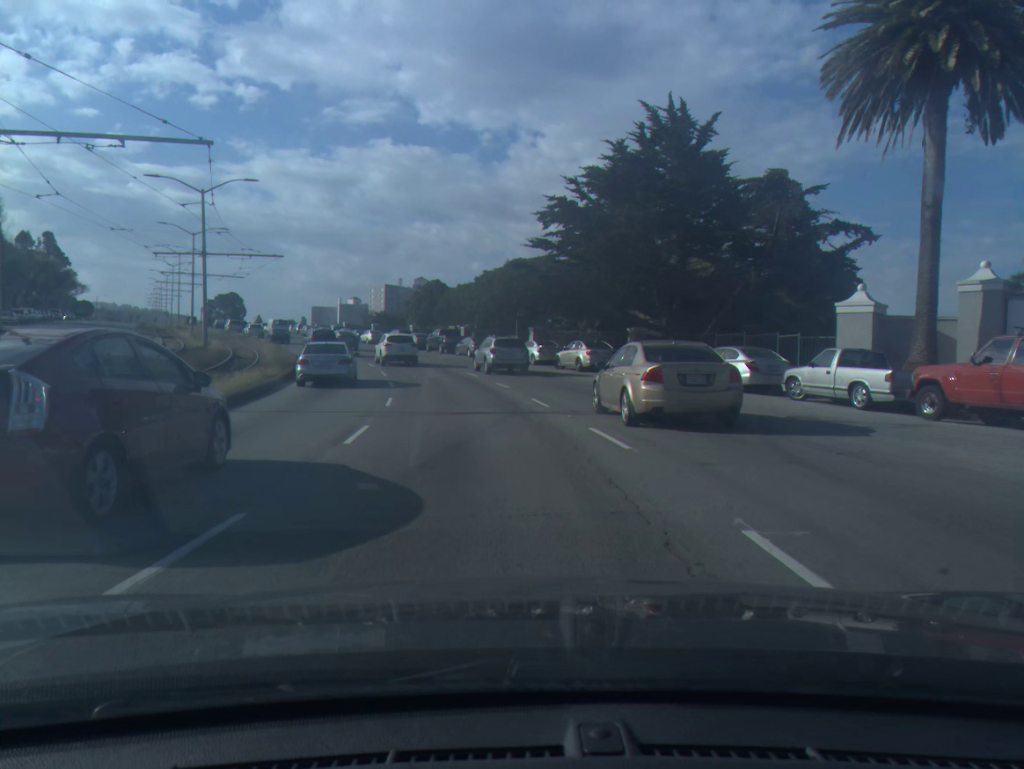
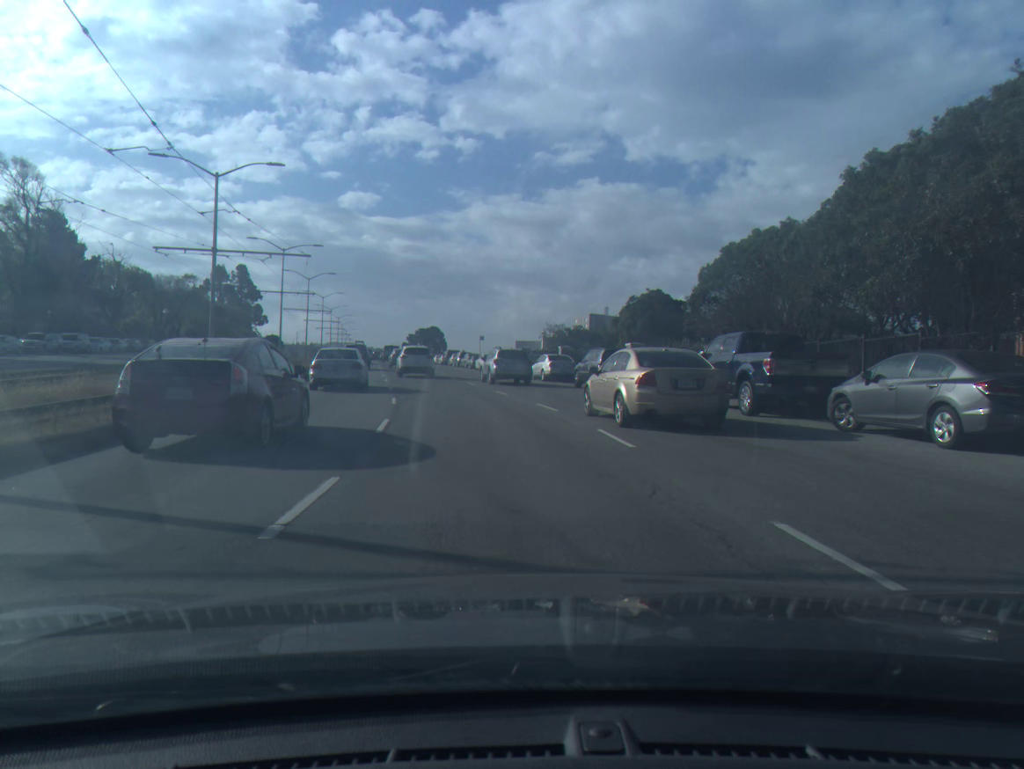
(-6.1, +42.7) m; -15°
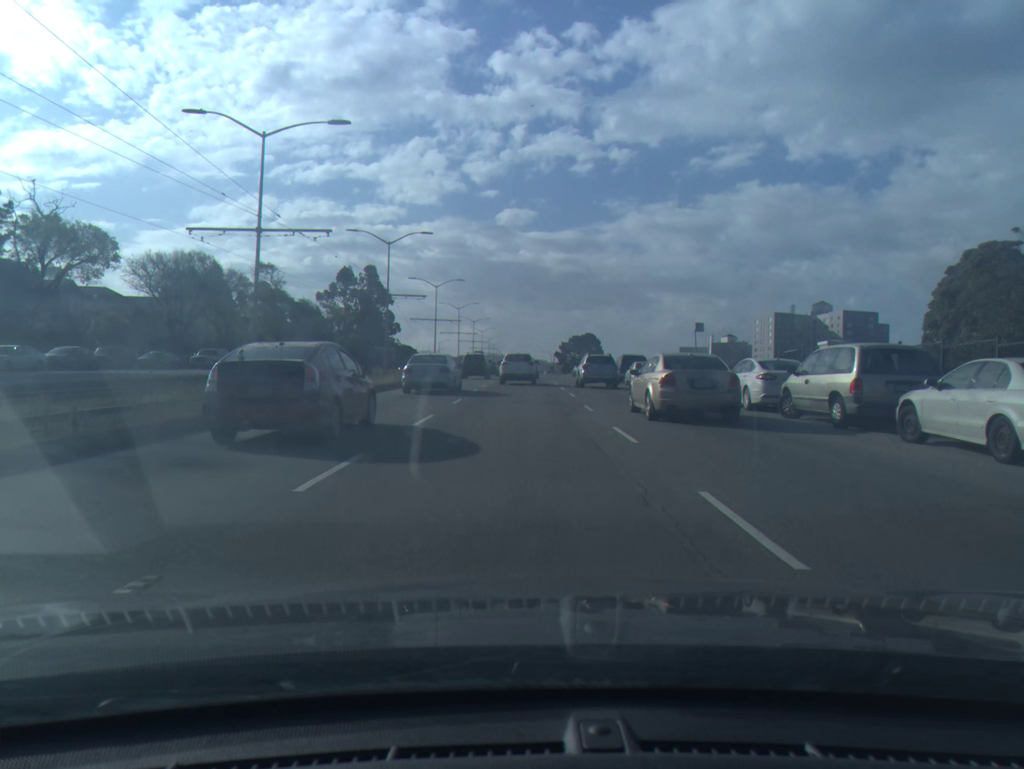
(-4.8, +42.5) m; -11°
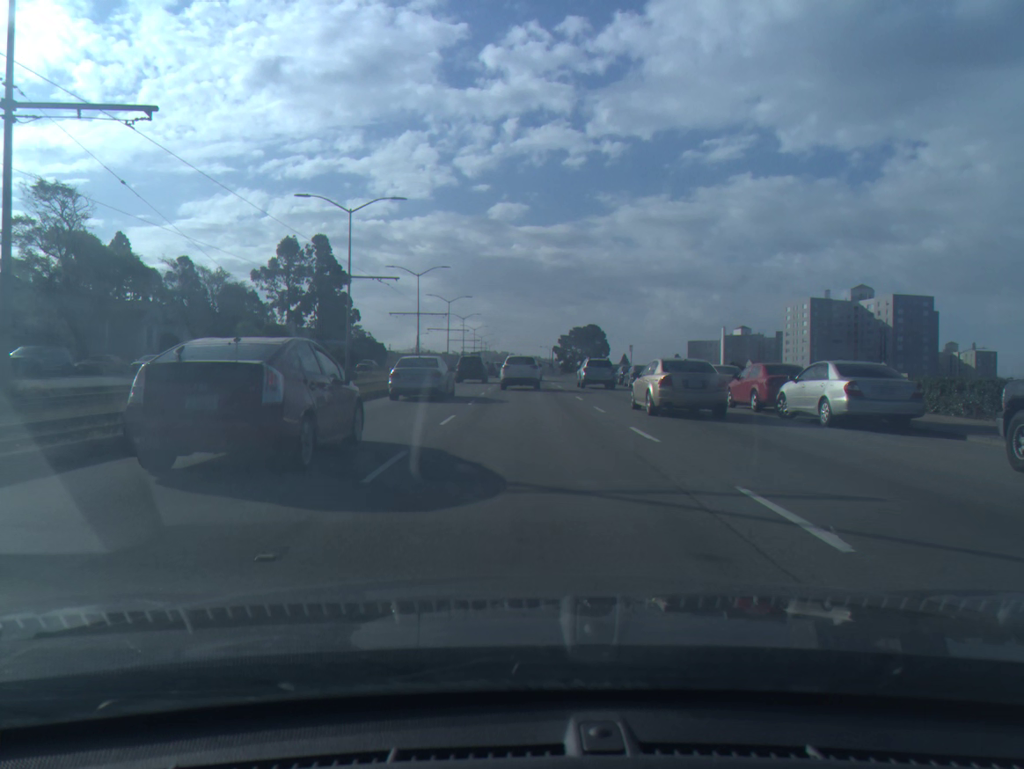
(0.0, +43.3) m; +1°
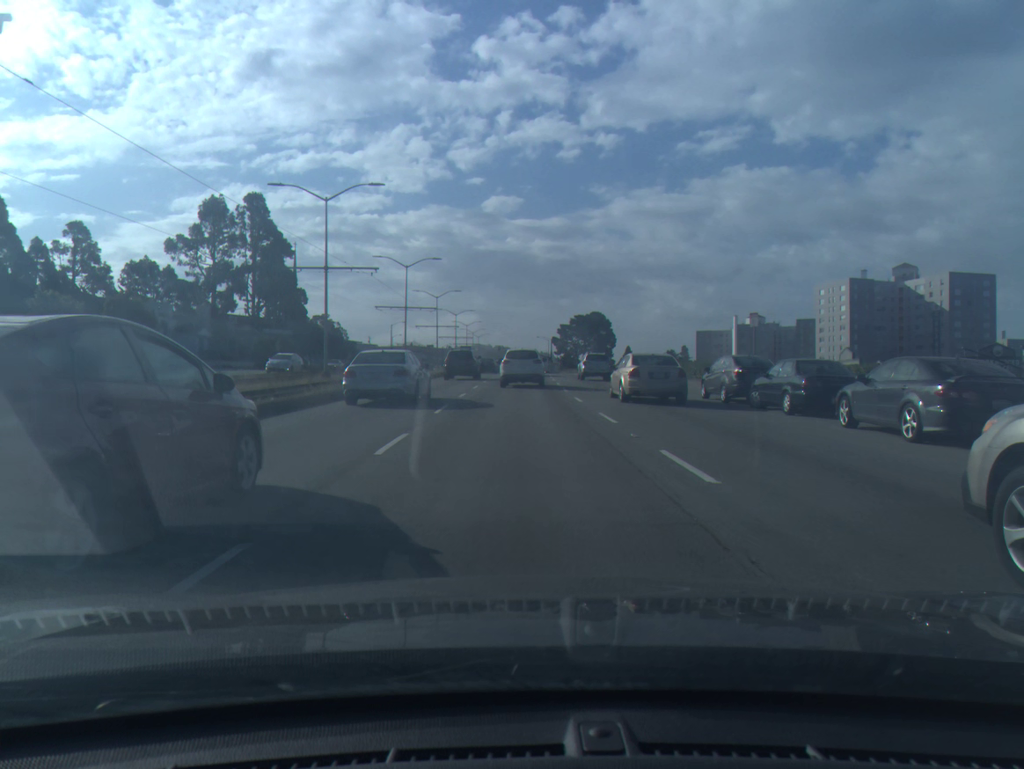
(+0.3, +34.8) m; 0°
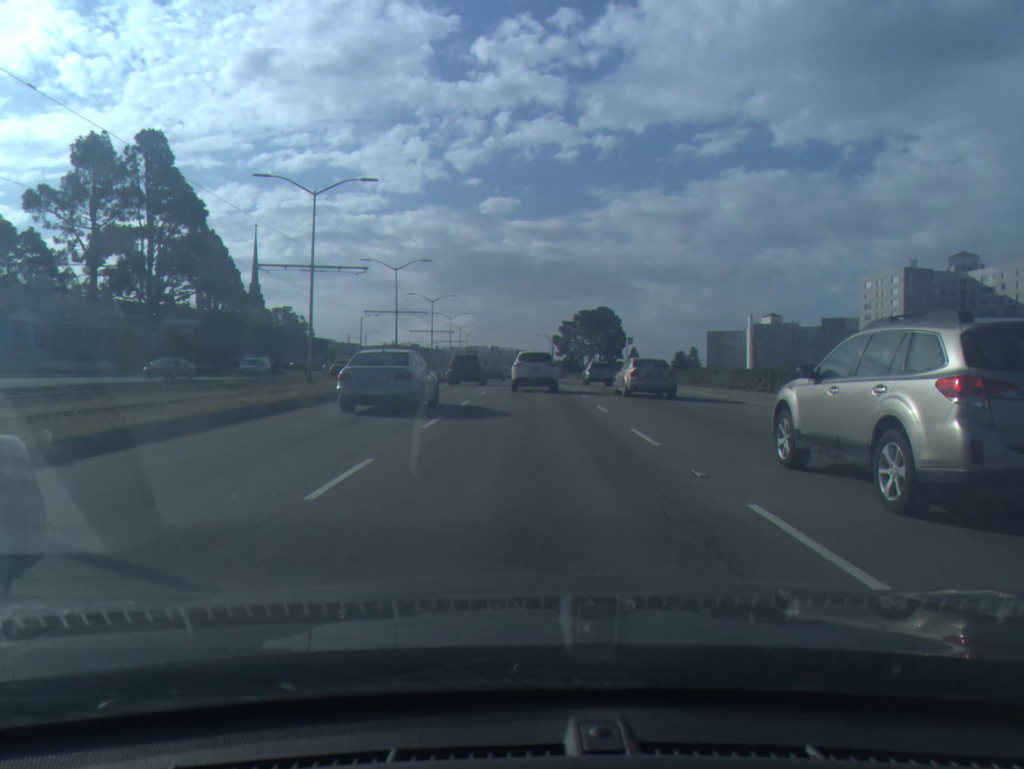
(0.0, +33.1) m; 0°
